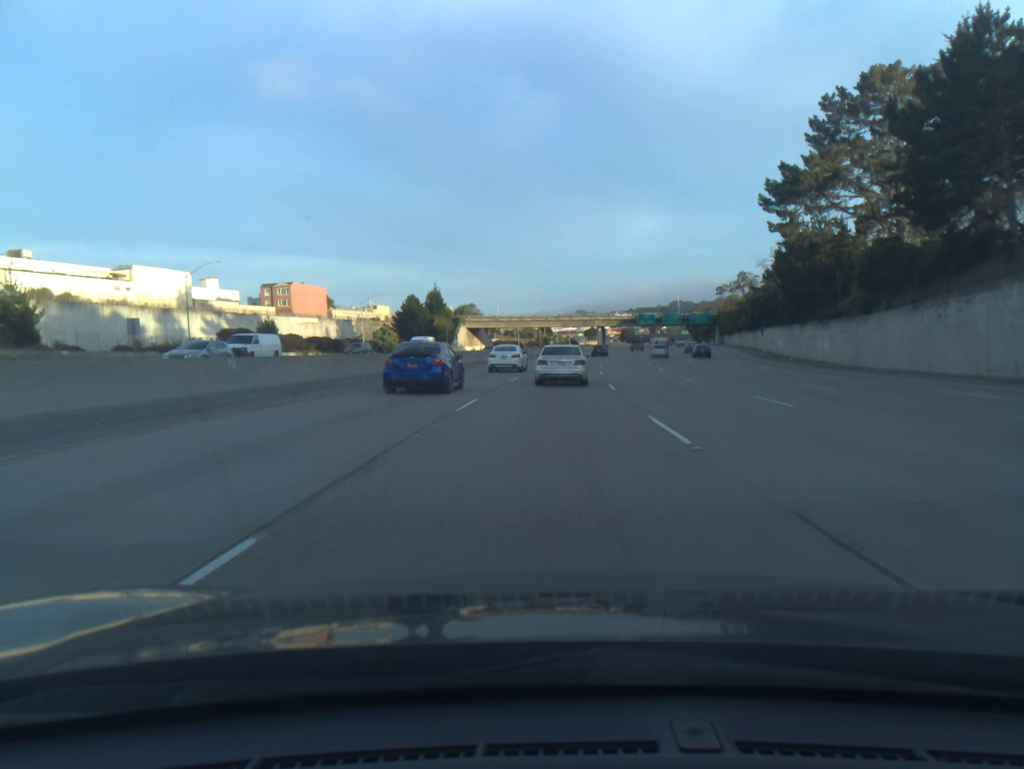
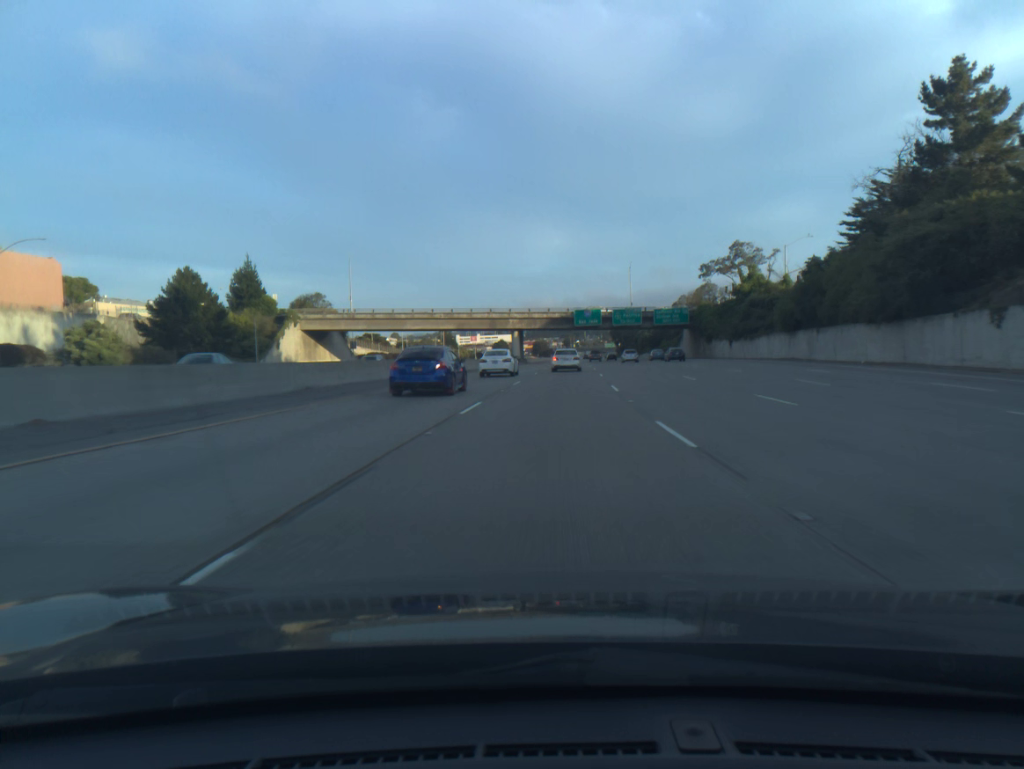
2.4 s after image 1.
(+4.2, +73.1) m; +7°
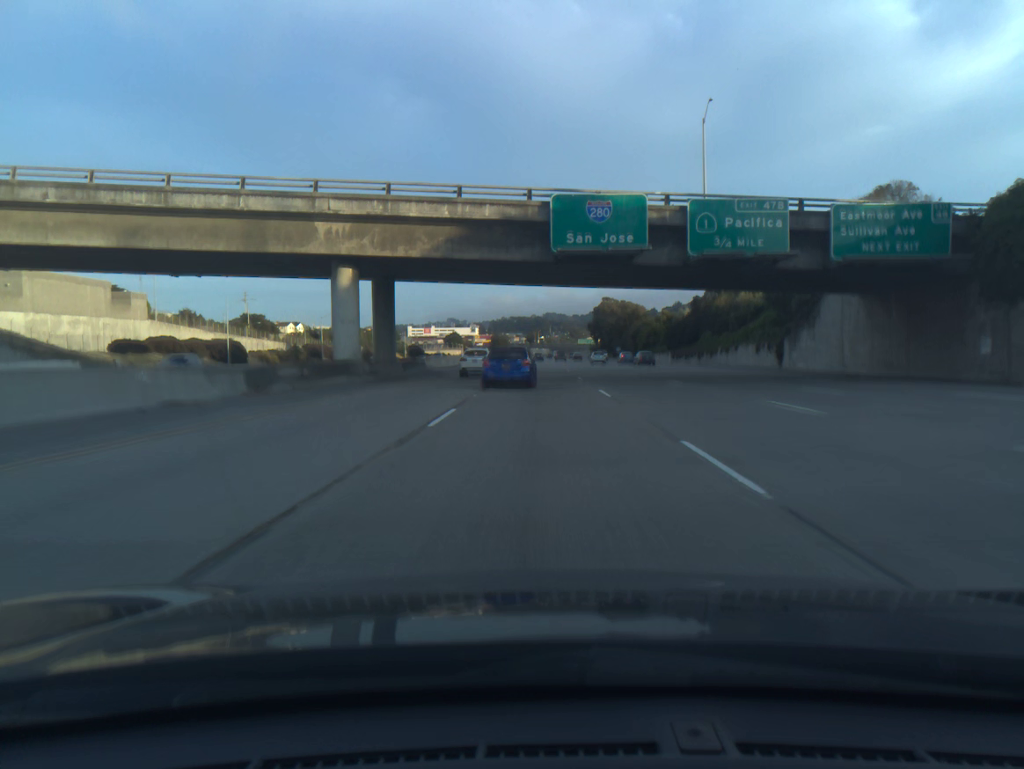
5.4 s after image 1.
(+3.5, +91.0) m; +3°
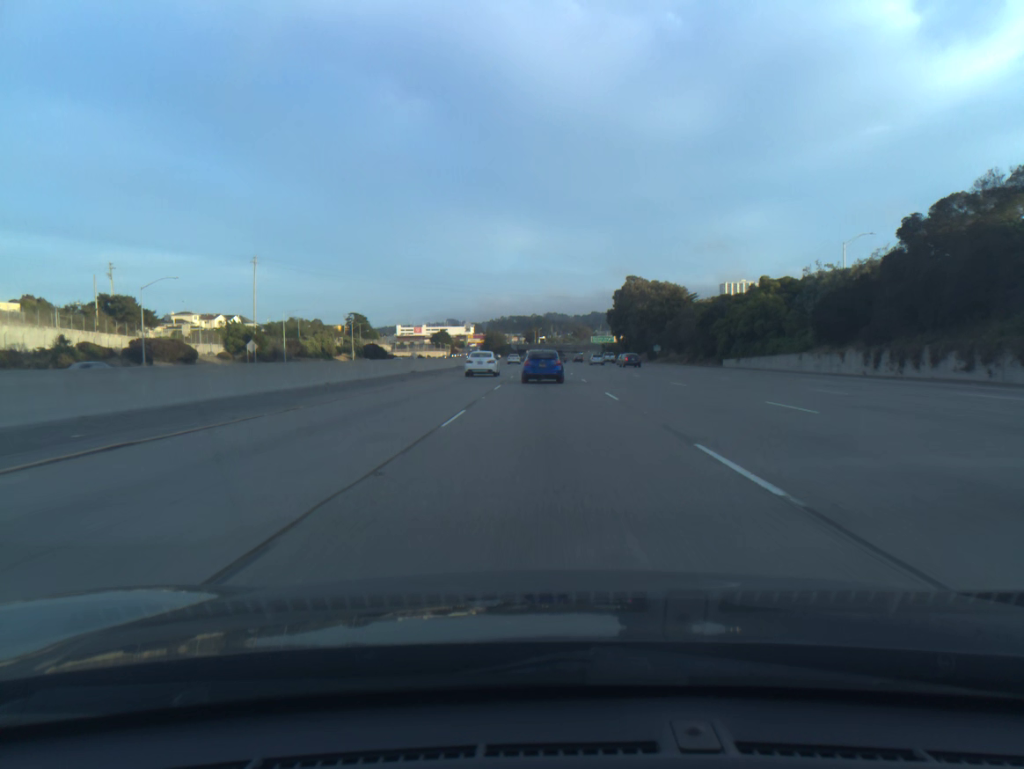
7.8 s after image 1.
(-0.2, +73.1) m; 0°
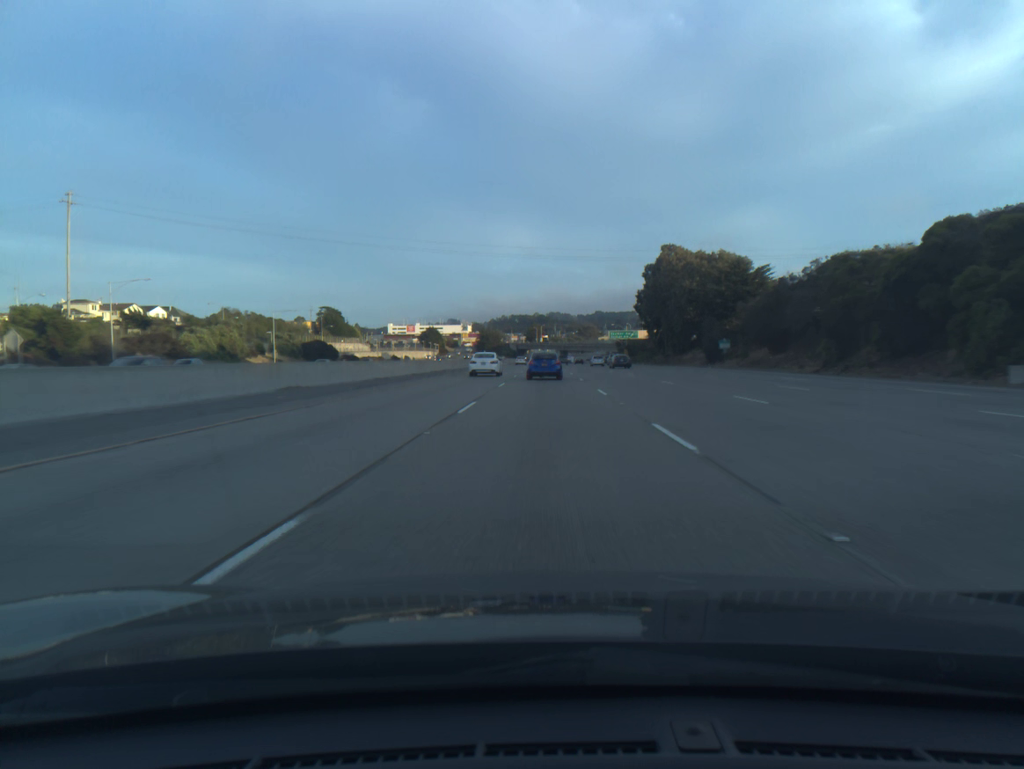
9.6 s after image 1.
(+0.1, +55.0) m; 0°
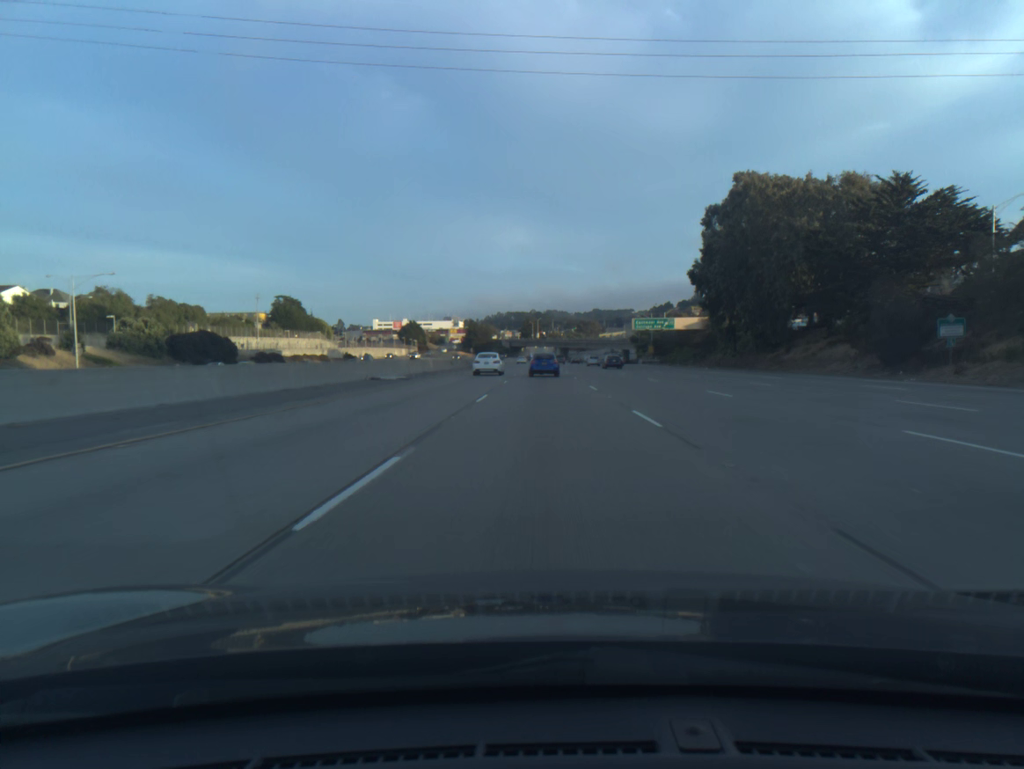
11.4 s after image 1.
(0.0, +55.1) m; 0°
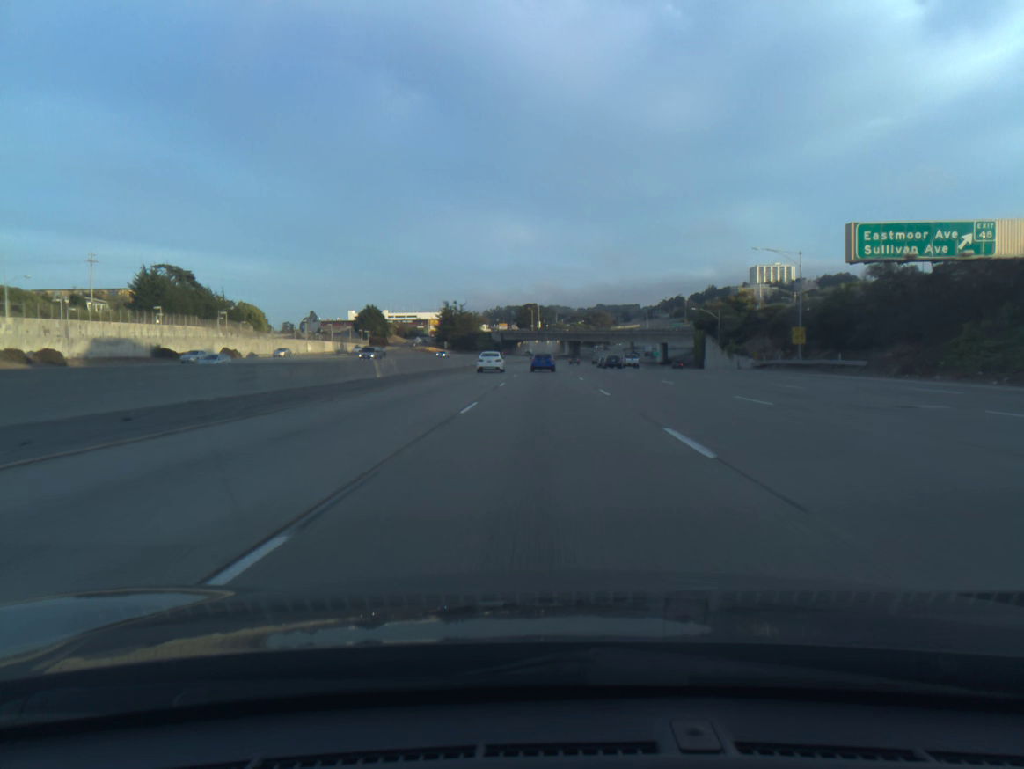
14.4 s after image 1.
(+0.1, +91.9) m; 0°
